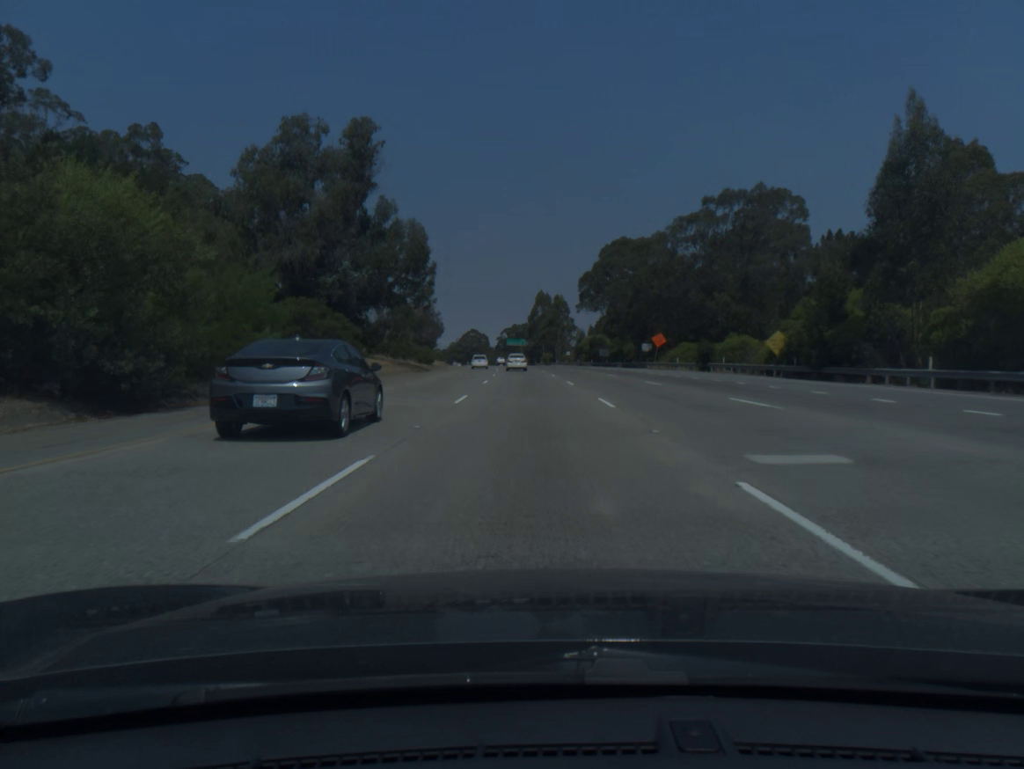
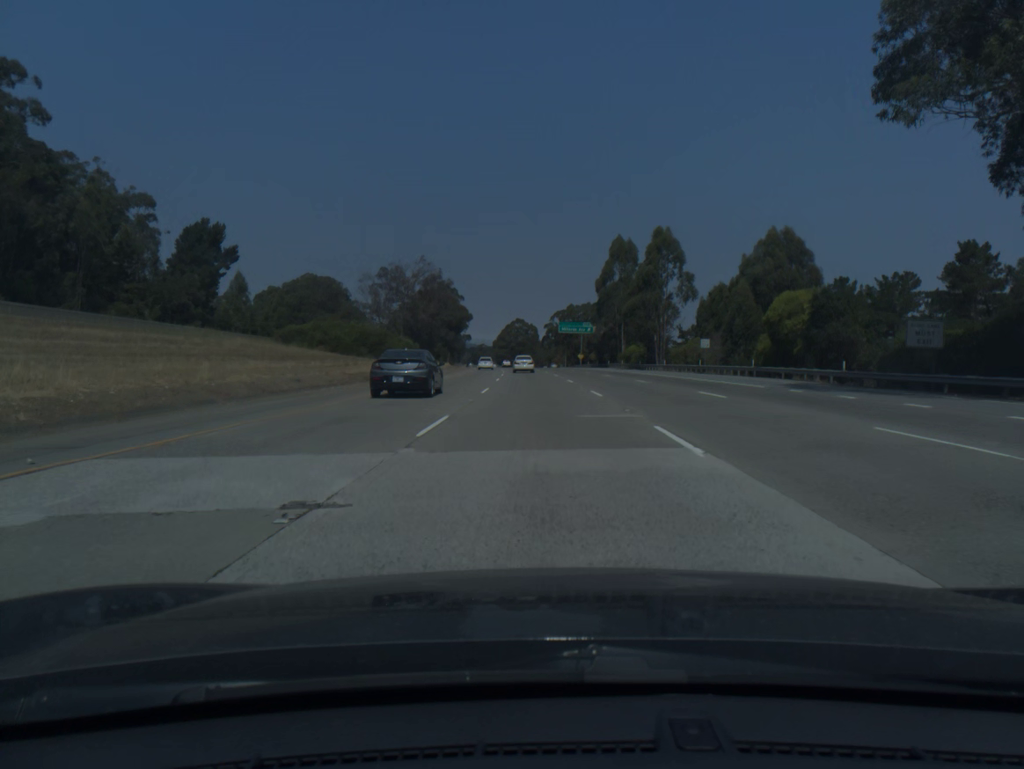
(-3.5, +95.9) m; -4°
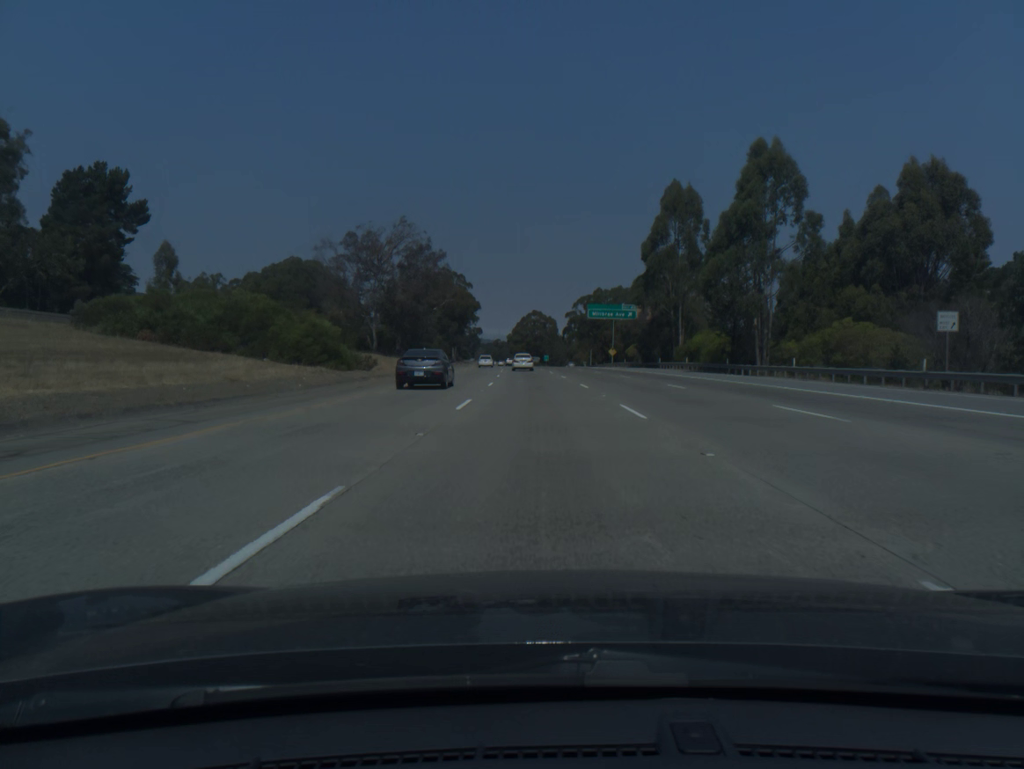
(-0.4, +38.5) m; -1°
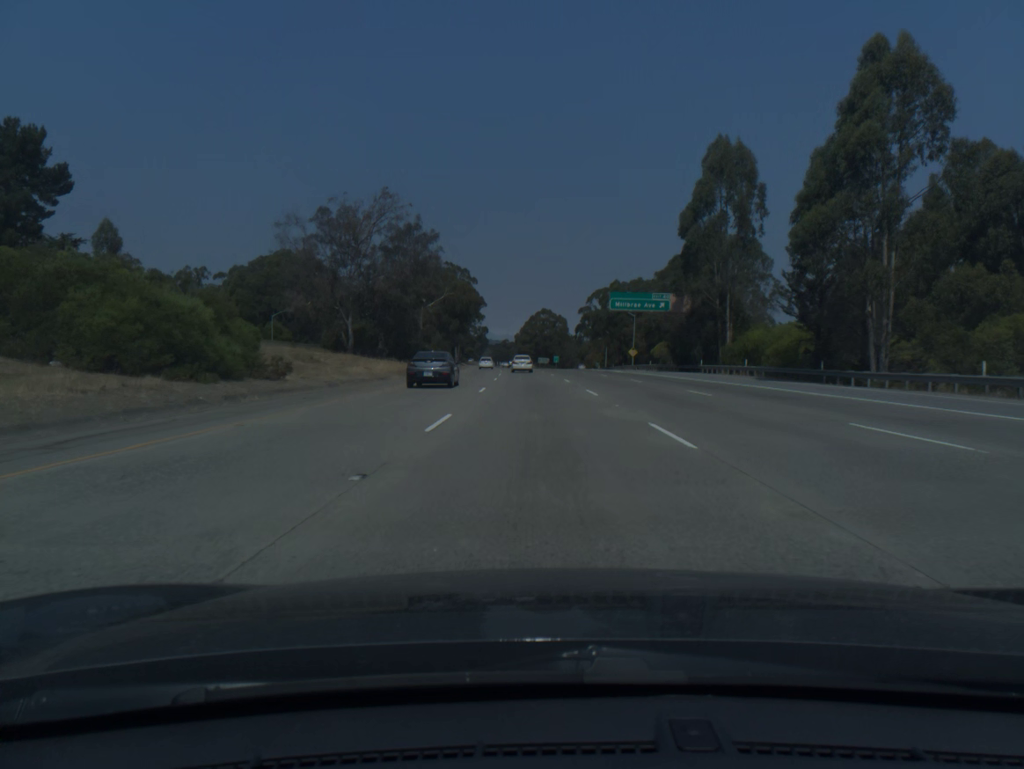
(-0.1, +19.2) m; -1°
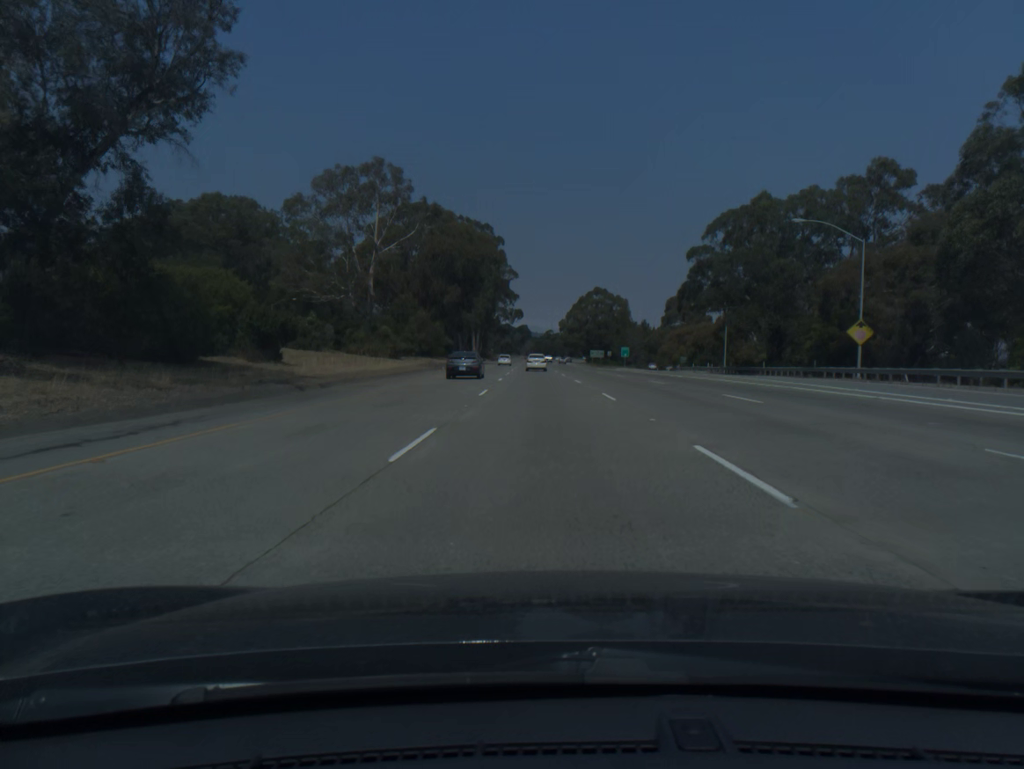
(-2.0, +76.8) m; -3°
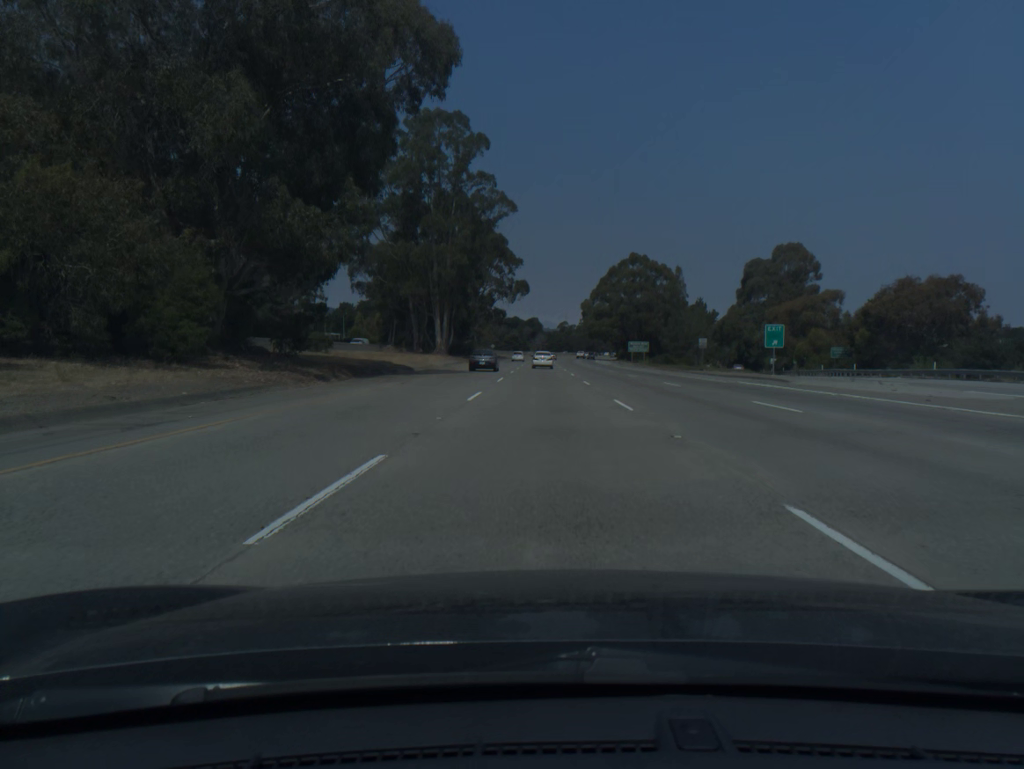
(-0.8, +76.7) m; -1°
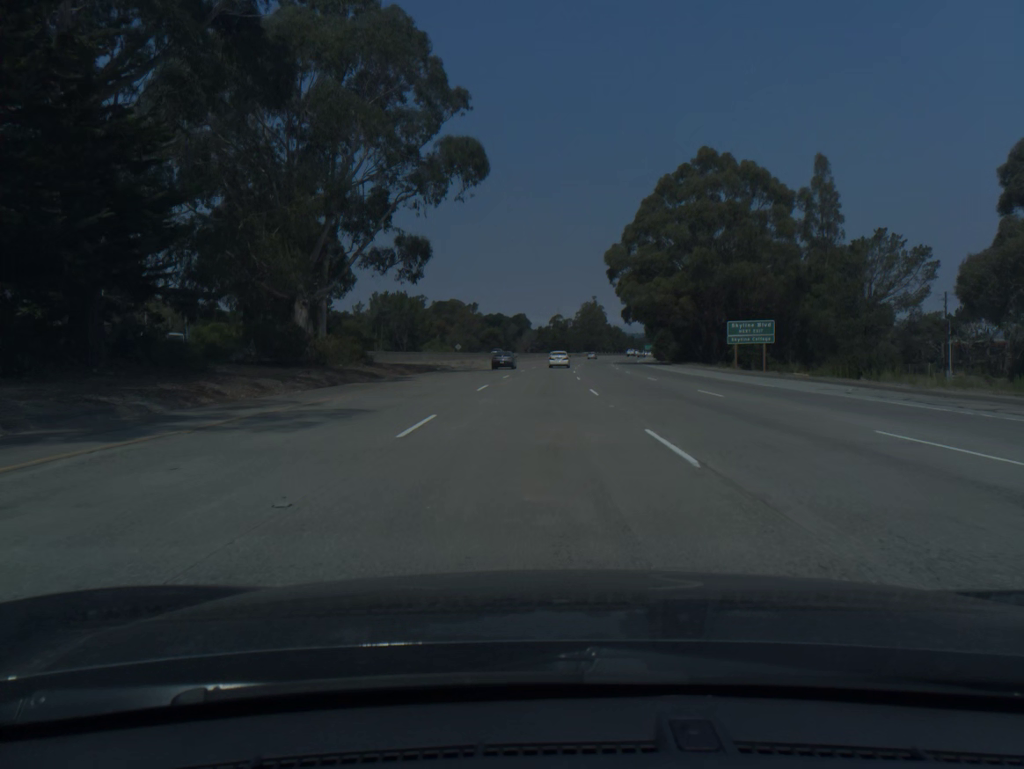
(0.0, +95.9) m; +1°
